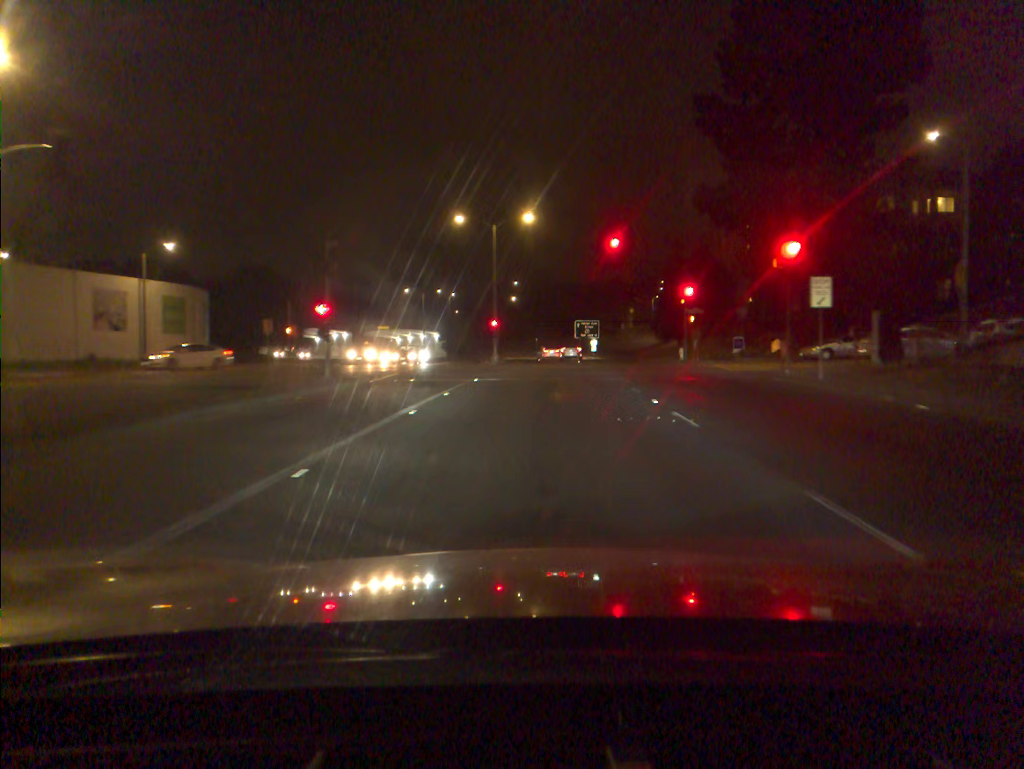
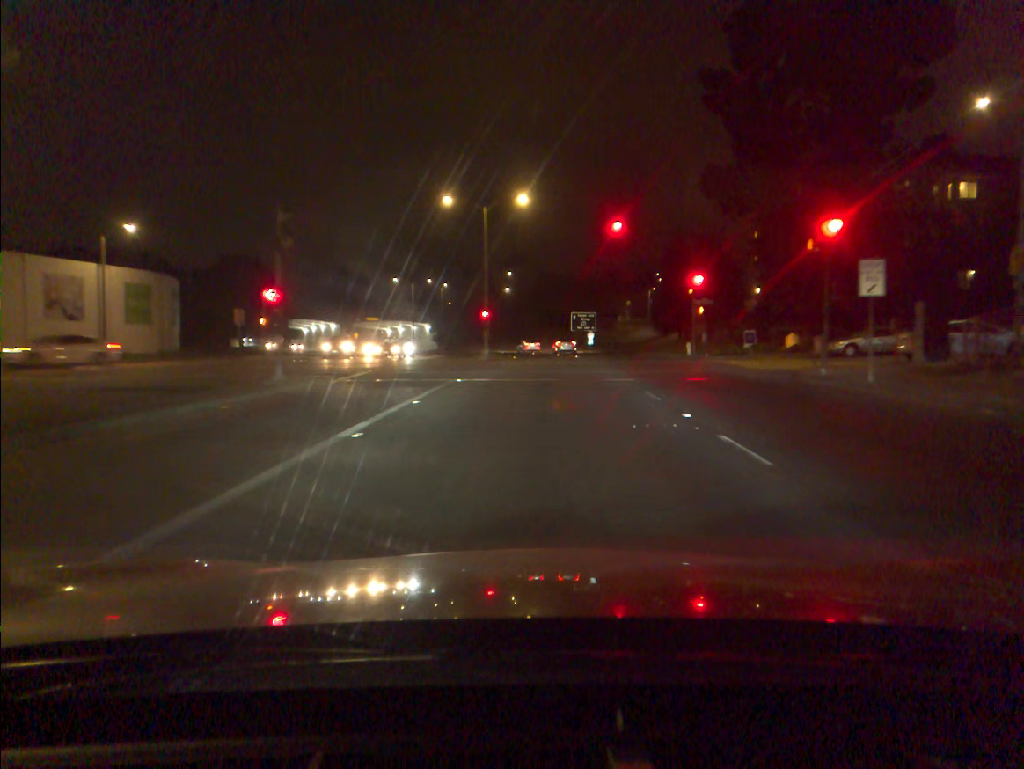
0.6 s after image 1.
(0.0, +4.0) m; 0°
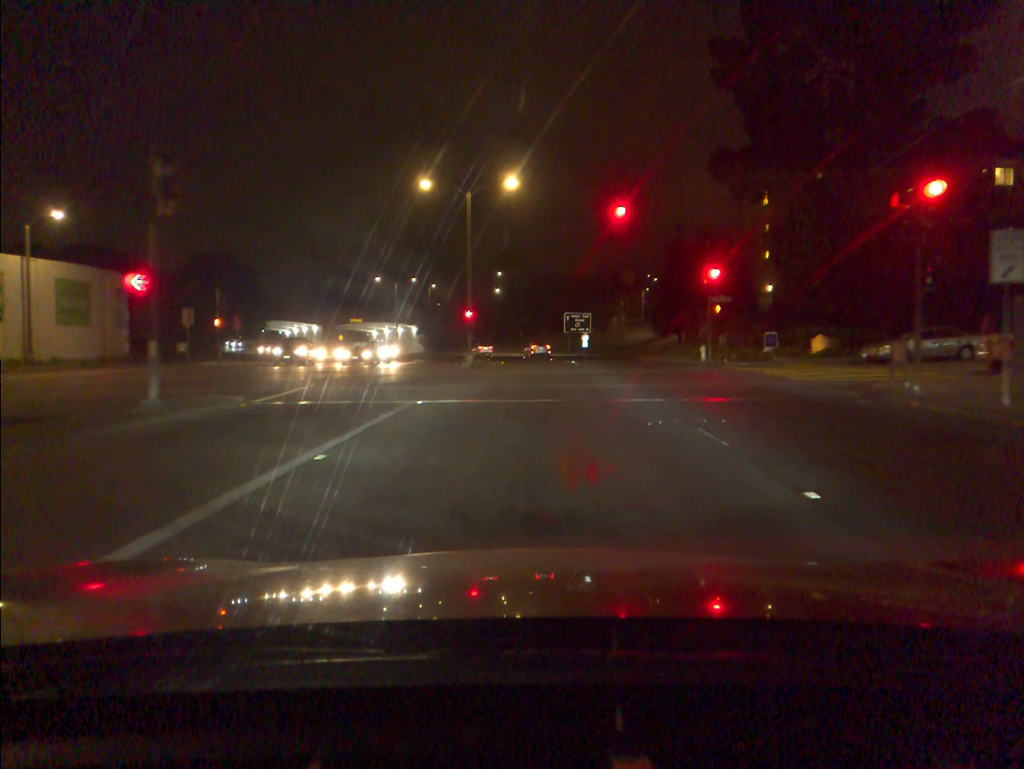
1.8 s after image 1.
(0.0, +6.1) m; +1°
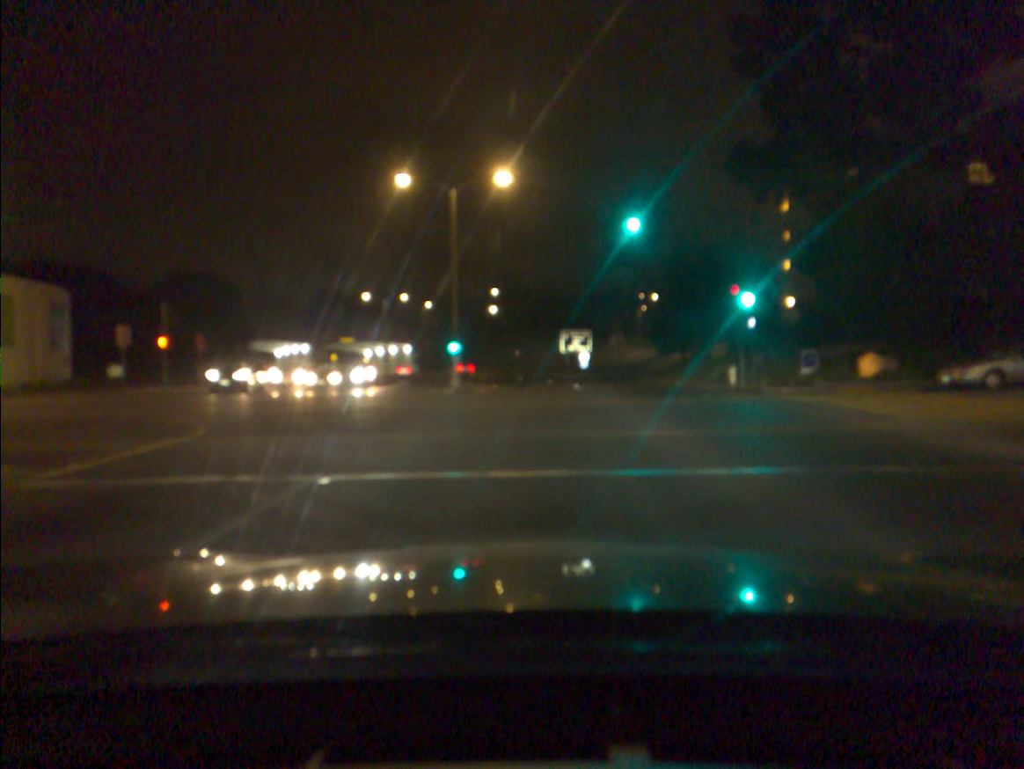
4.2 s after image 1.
(-0.1, +7.1) m; 0°
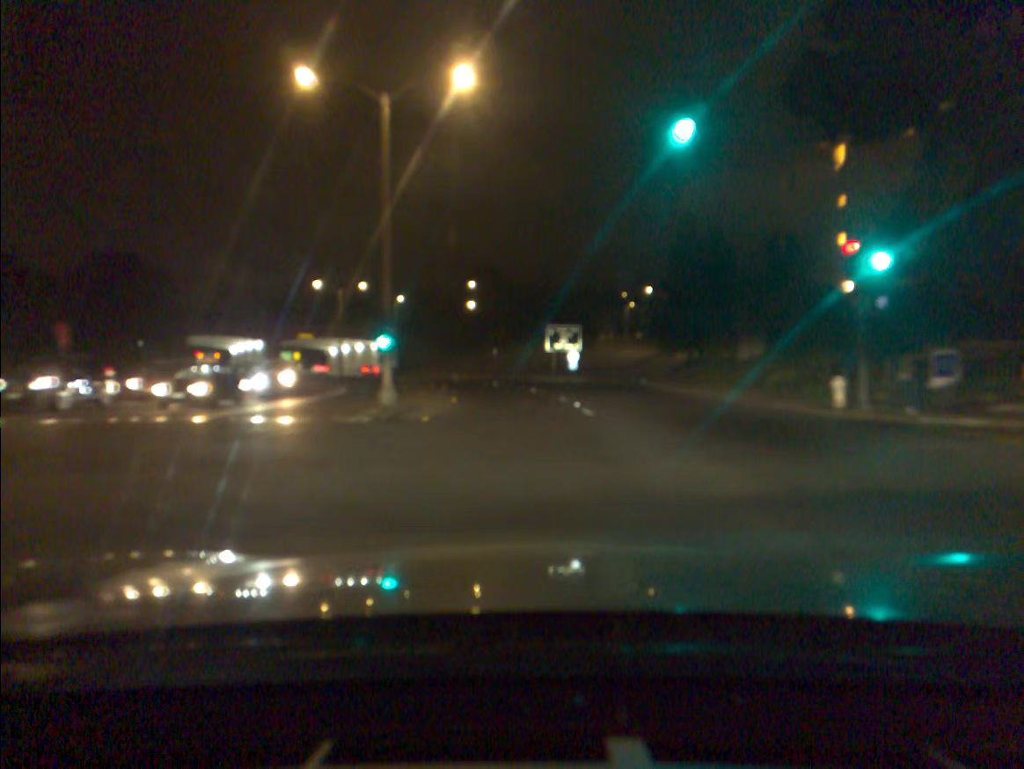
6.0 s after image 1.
(+0.2, +12.6) m; +1°
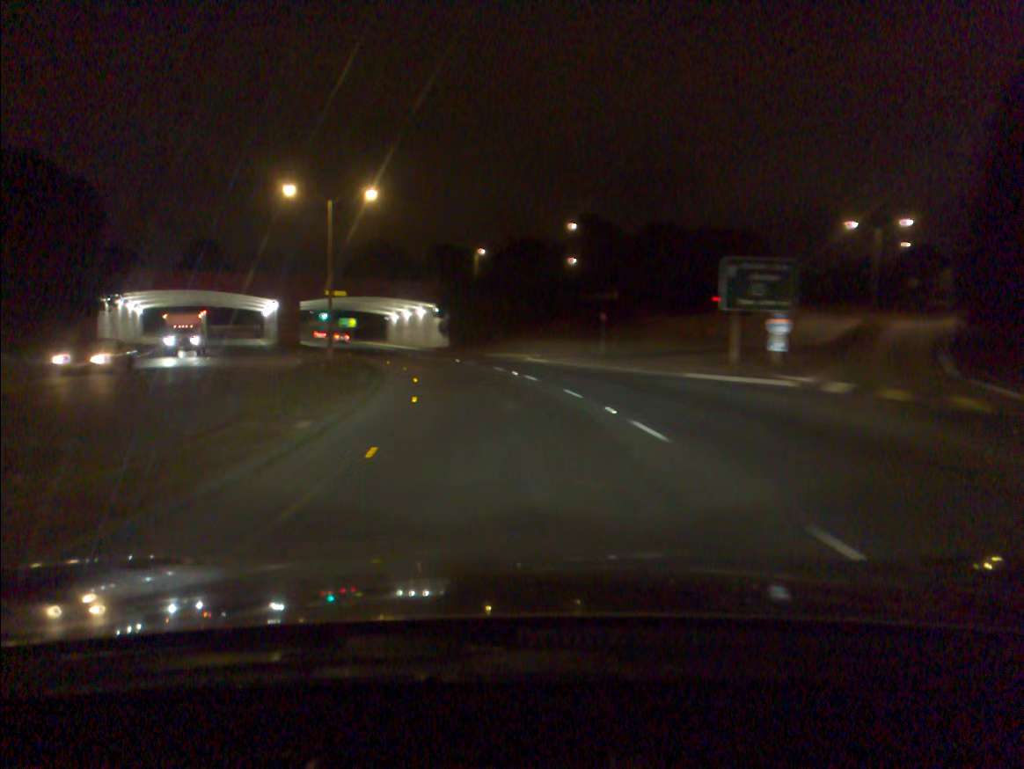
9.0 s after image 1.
(-1.8, +35.8) m; -8°
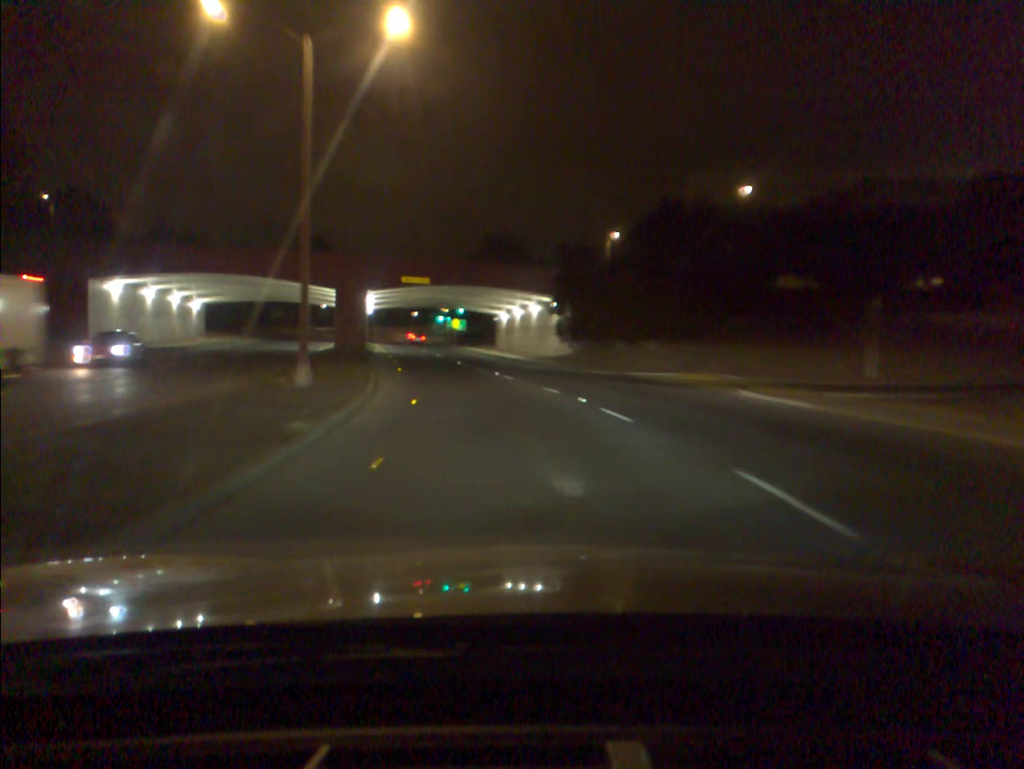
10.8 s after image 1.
(-2.2, +26.0) m; -9°
